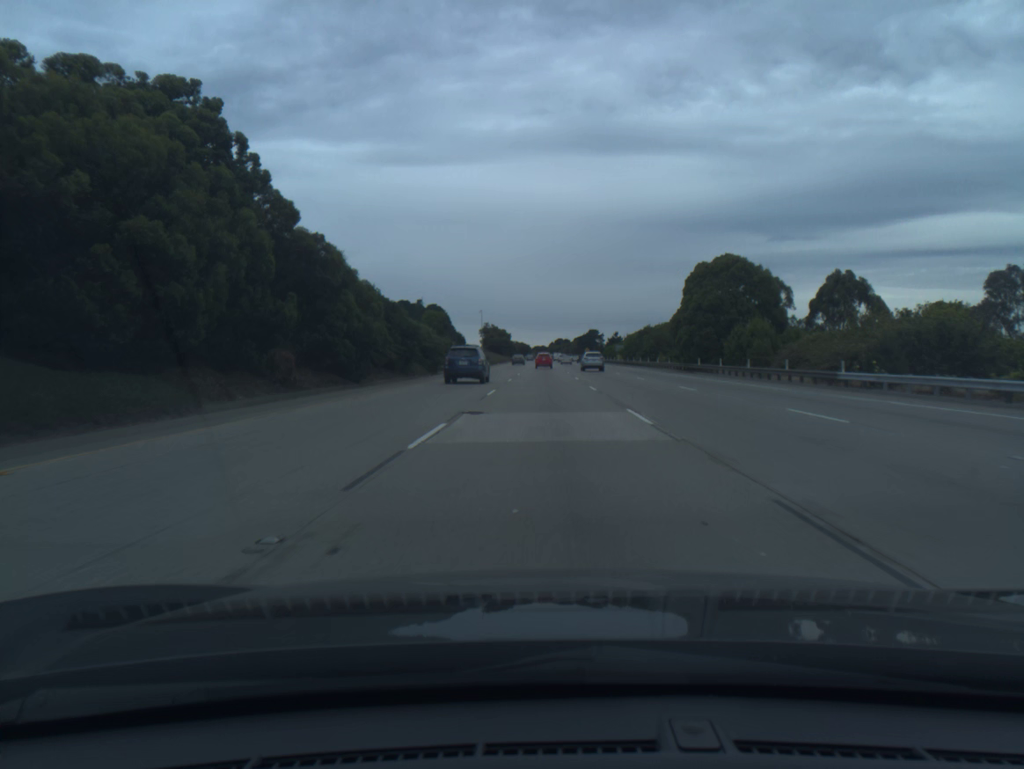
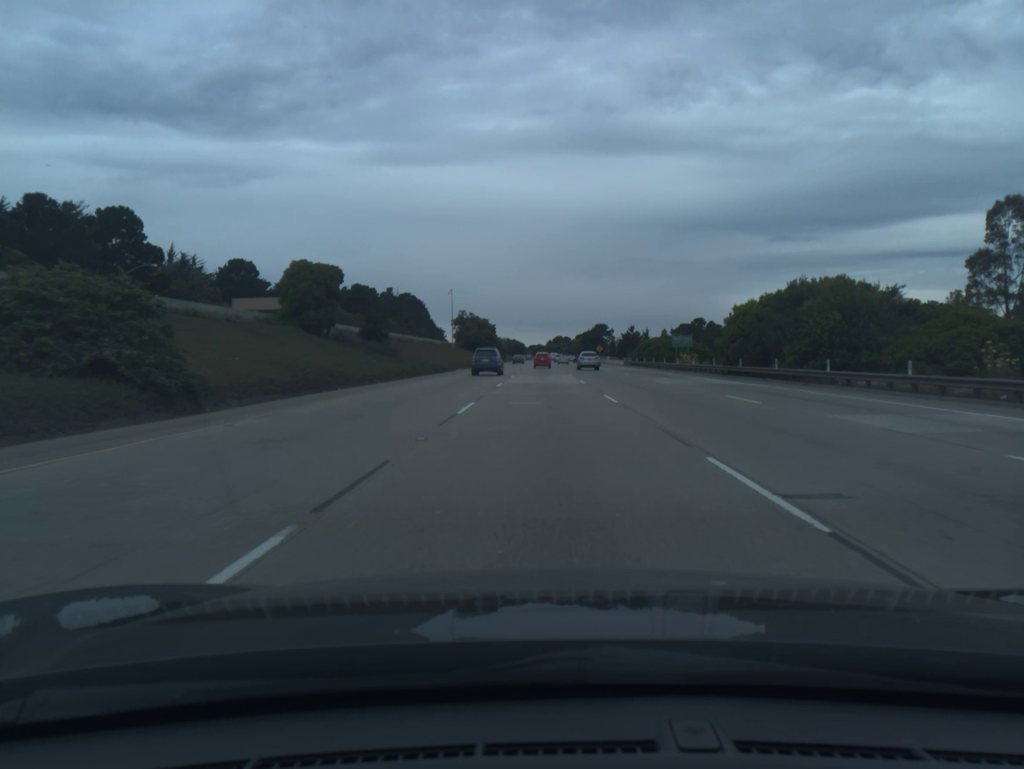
(+0.2, +67.1) m; 0°
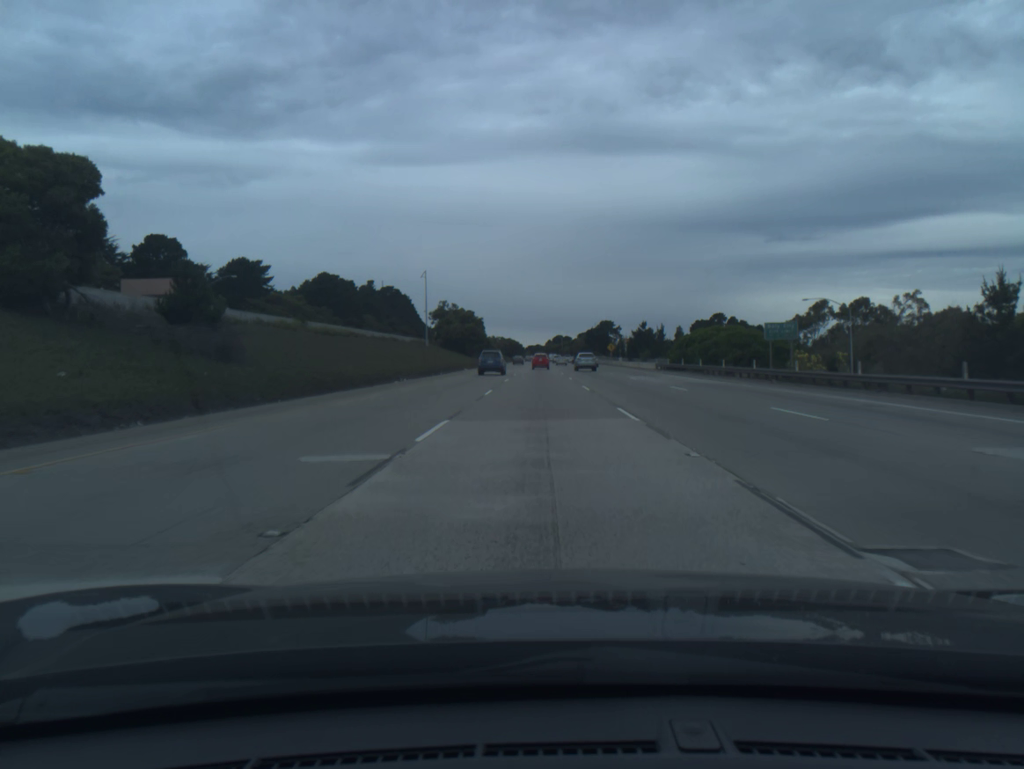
(0.0, +34.2) m; 0°
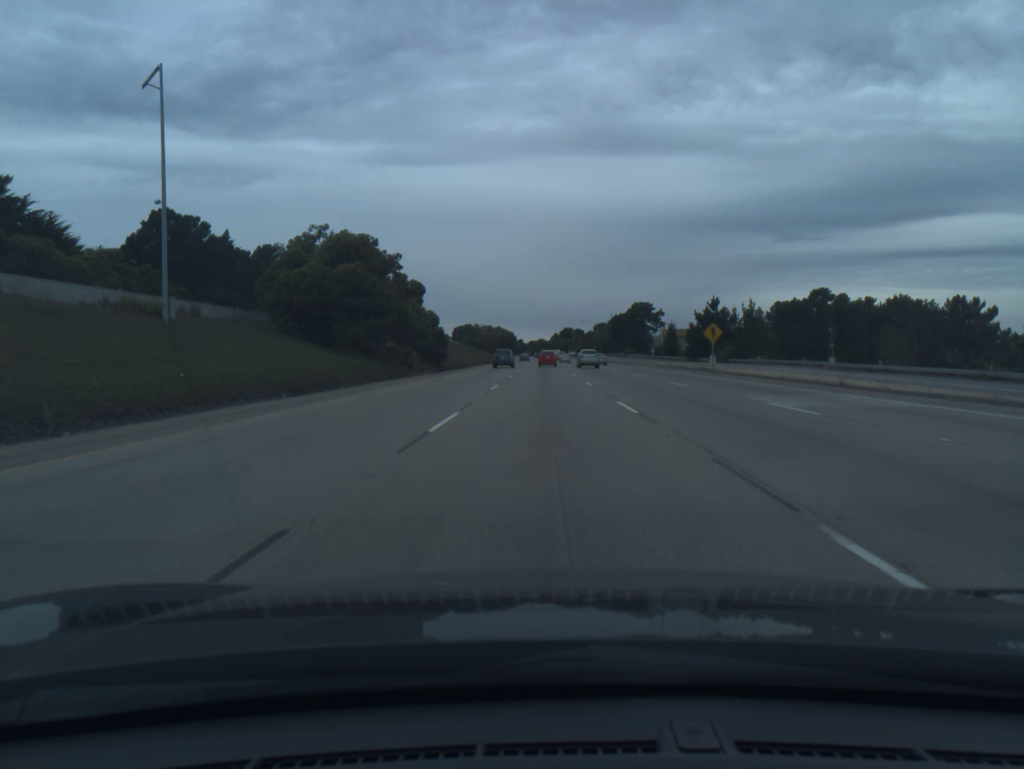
(-0.4, +86.6) m; 0°
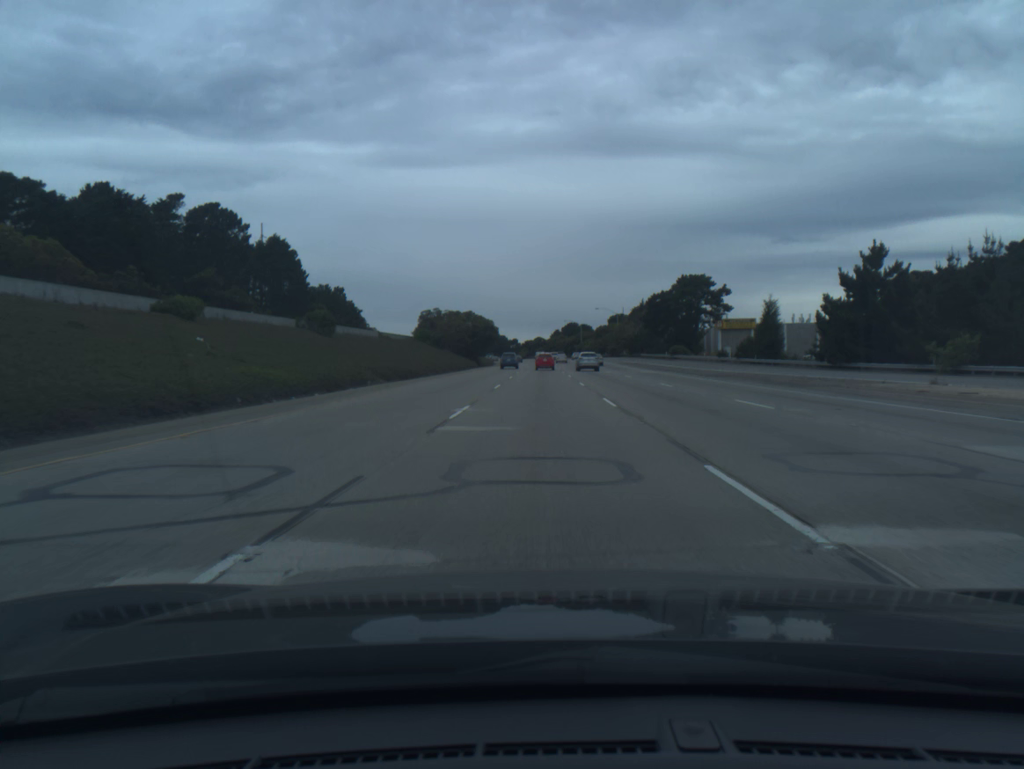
(+0.2, +69.8) m; 0°
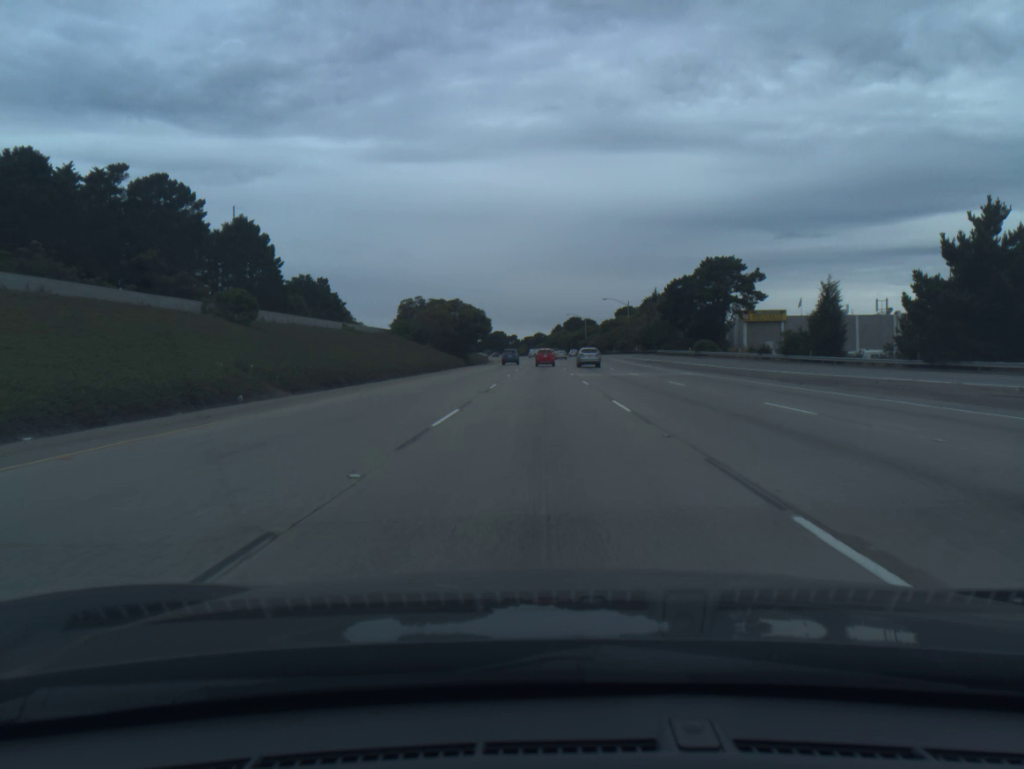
(0.0, +17.4) m; 0°
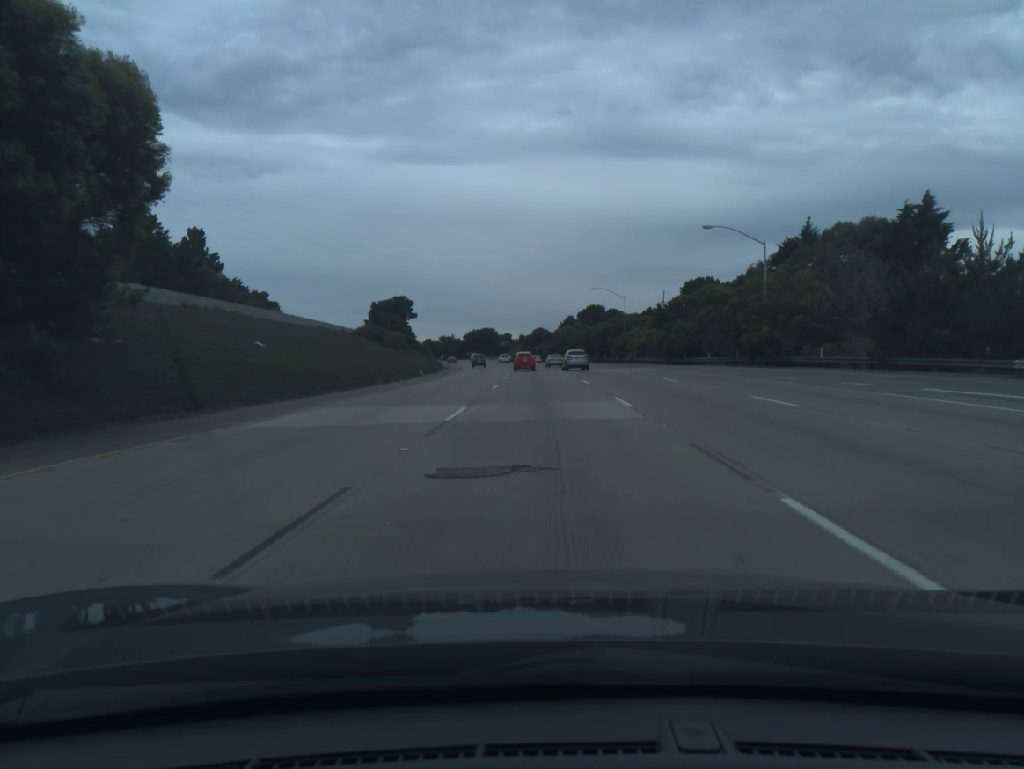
(-0.2, +86.4) m; 0°
